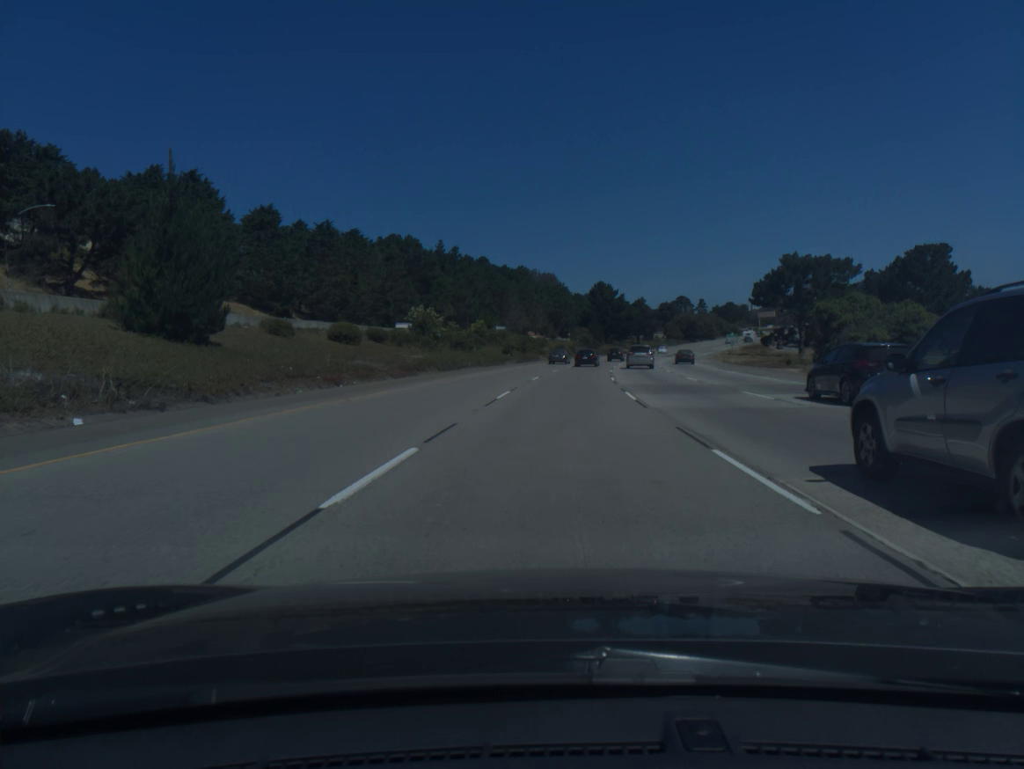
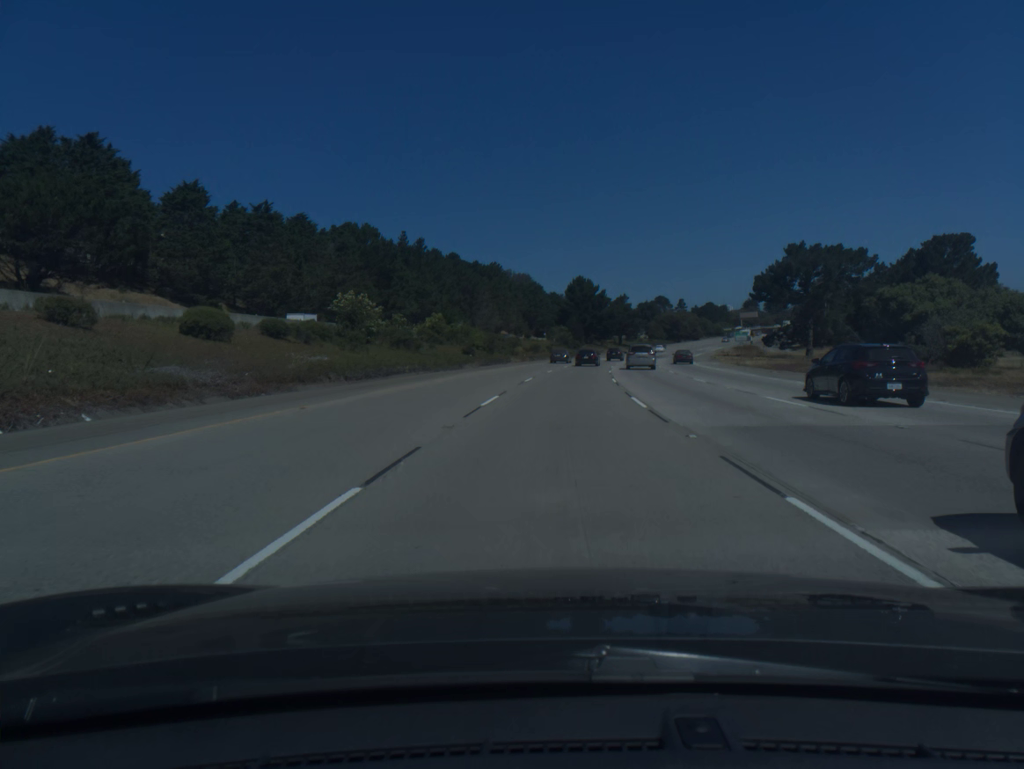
(+0.3, +17.8) m; +2°
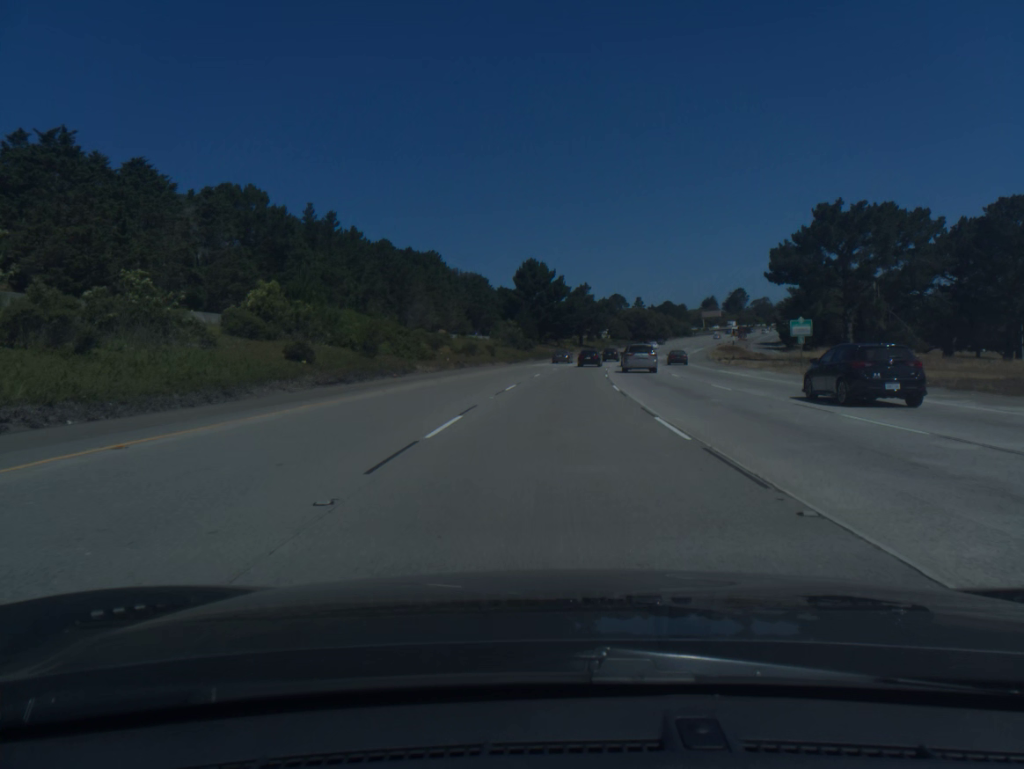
(+1.1, +35.6) m; +4°
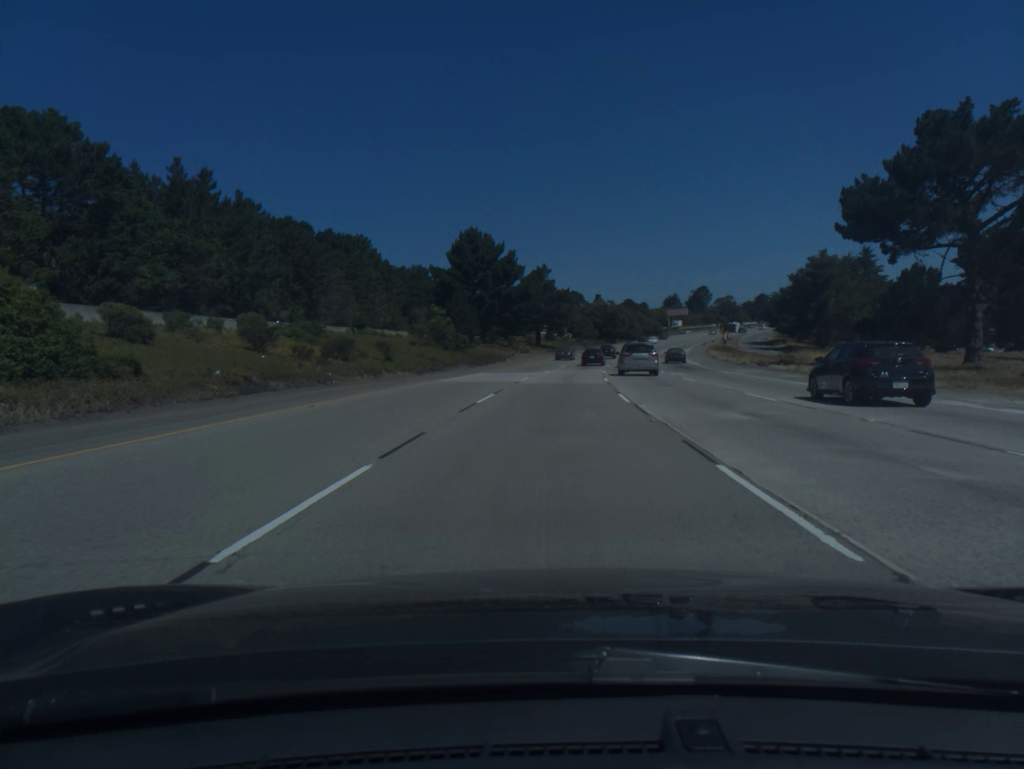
(+1.1, +35.6) m; +3°
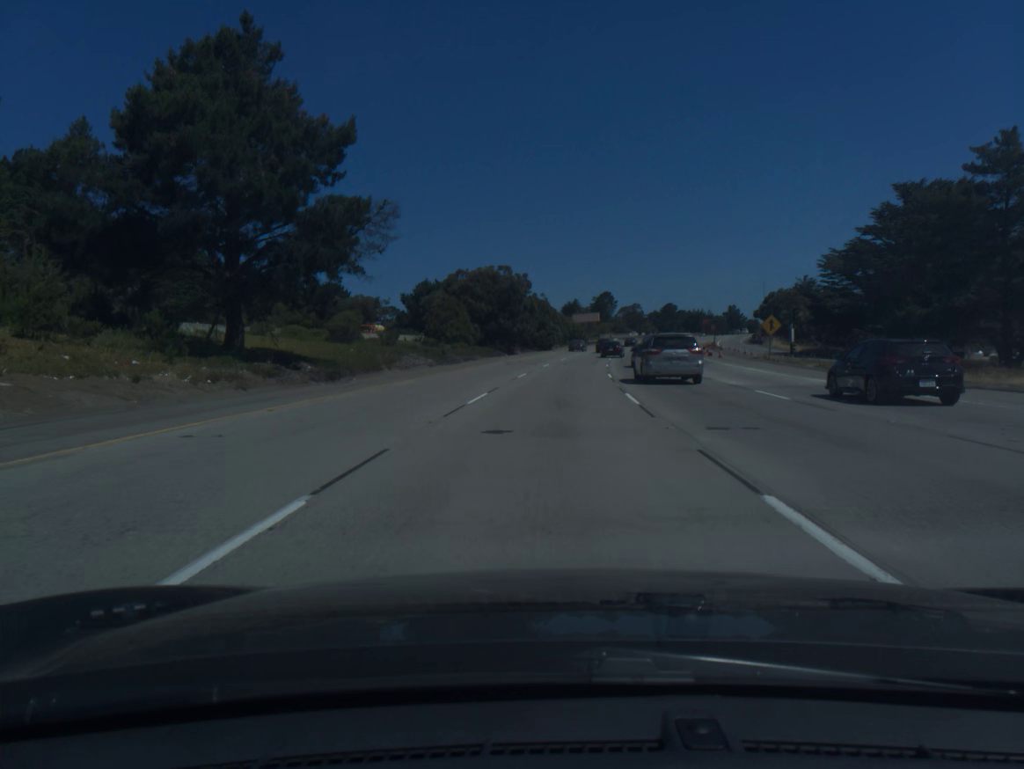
(+6.4, +89.1) m; +8°
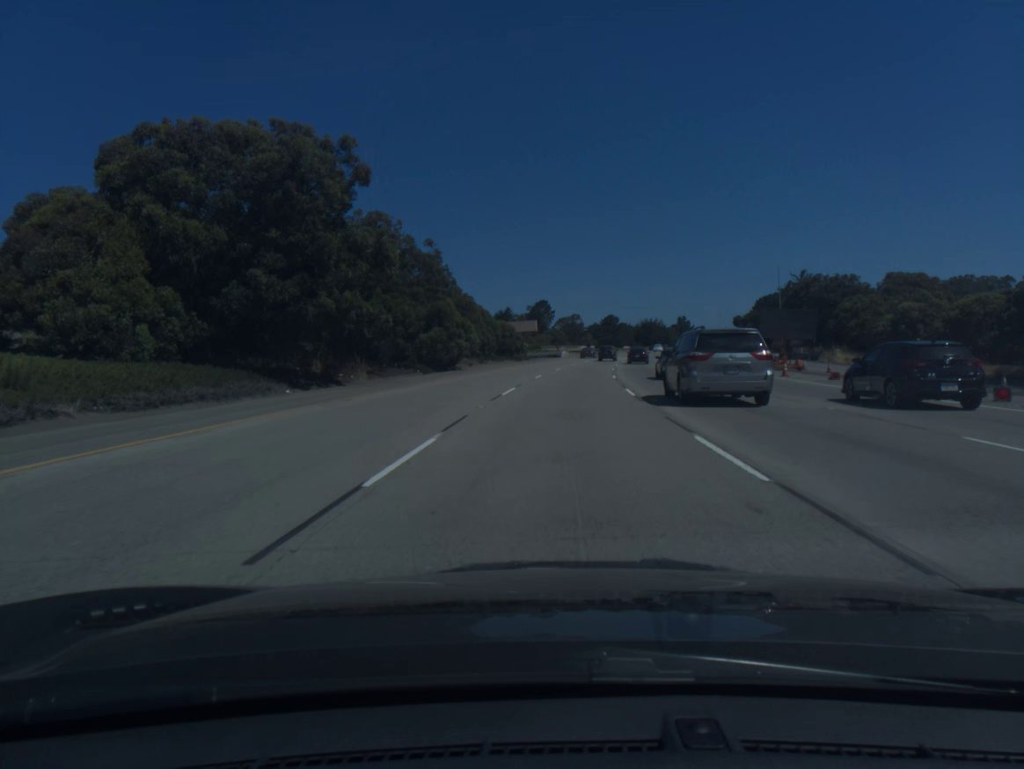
(+2.2, +53.7) m; +5°
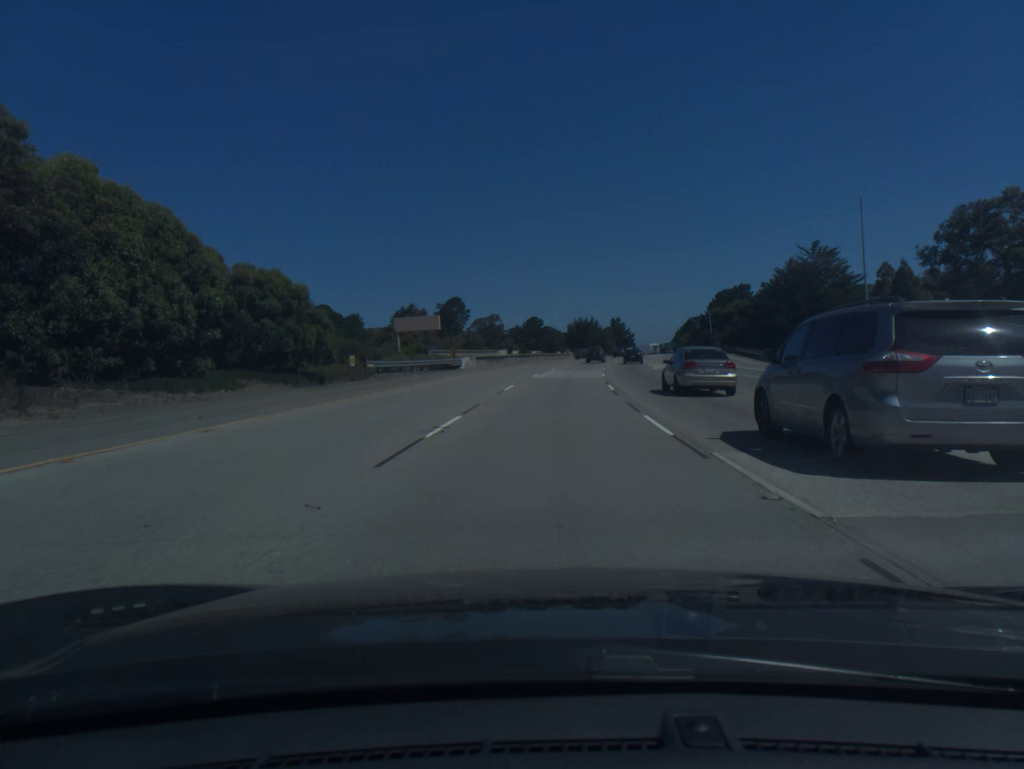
(+2.7, +53.7) m; +6°
